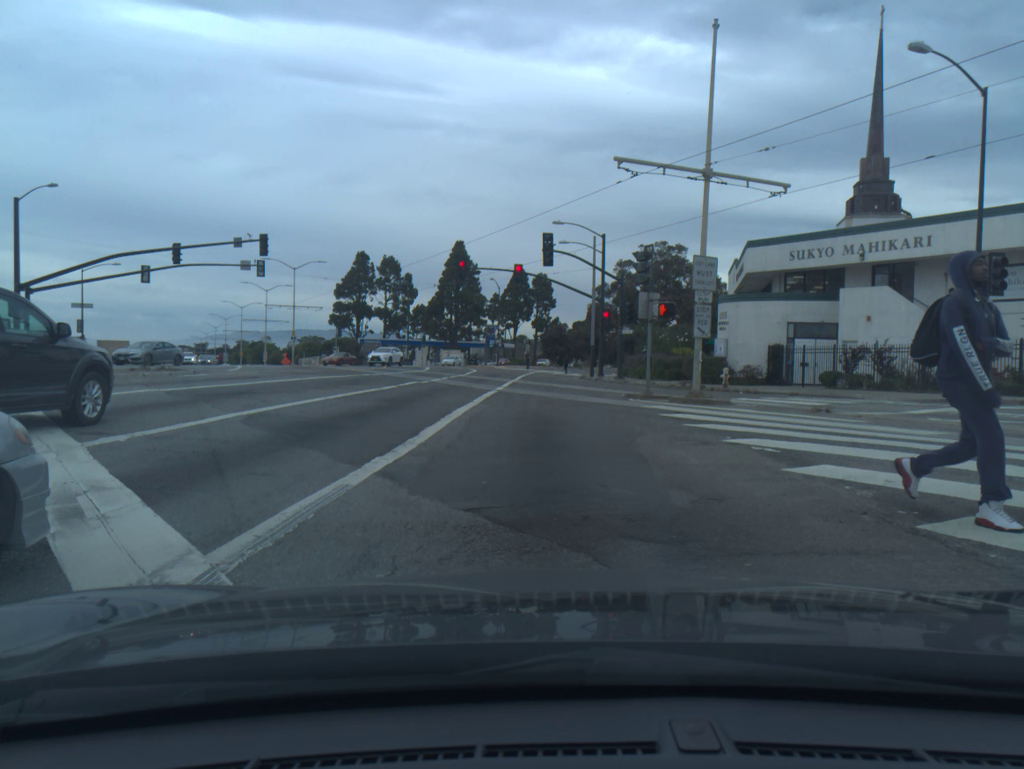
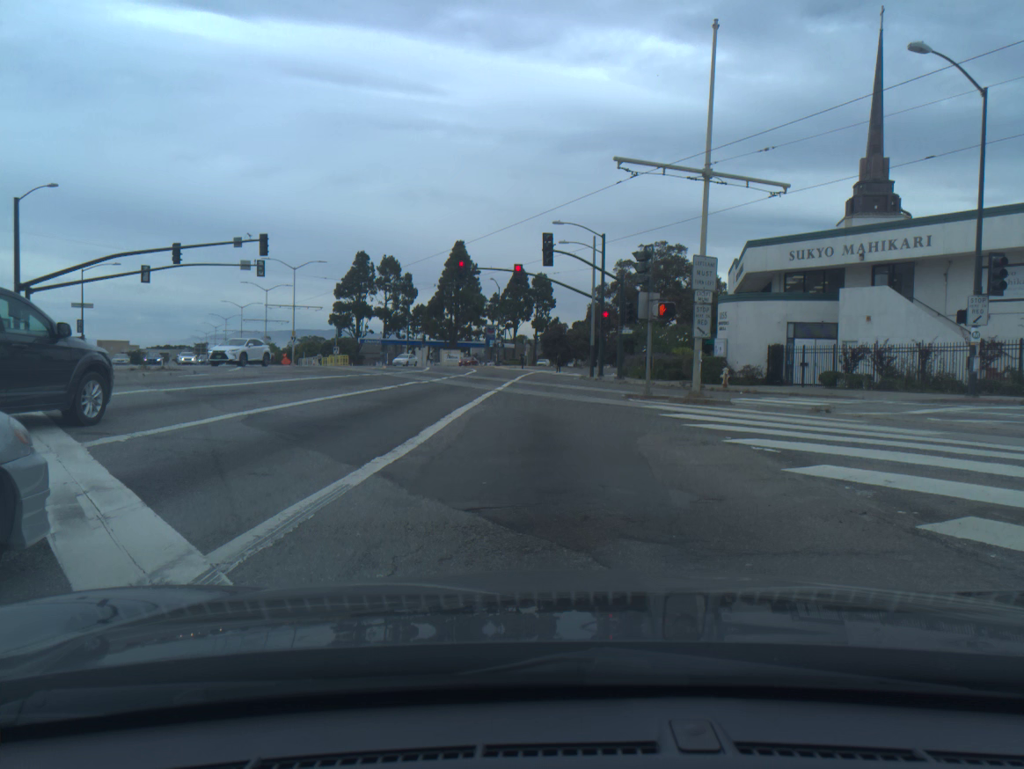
(0.0, 0.0) m; 0°
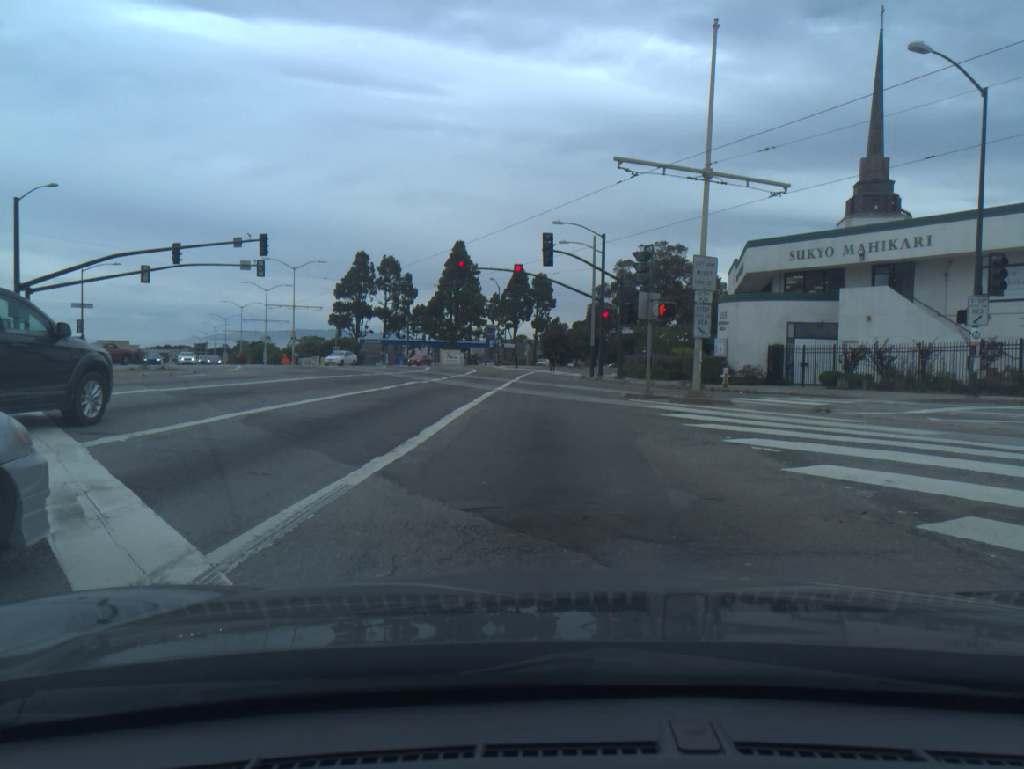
(0.0, 0.0) m; 0°
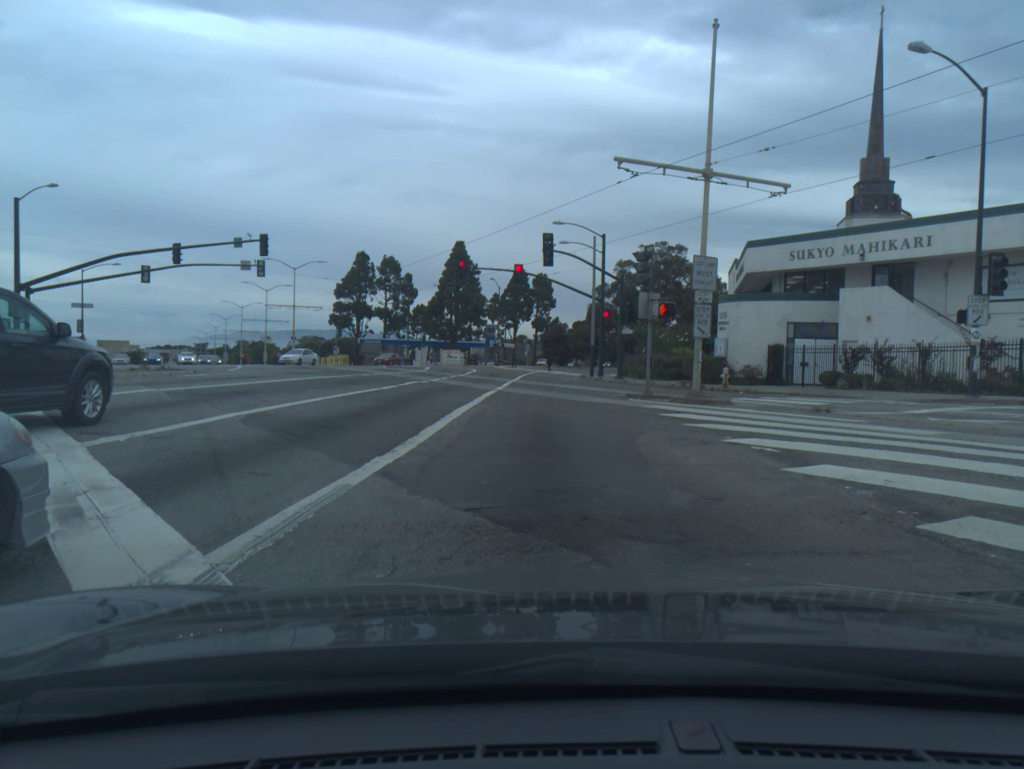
(0.0, 0.0) m; 0°
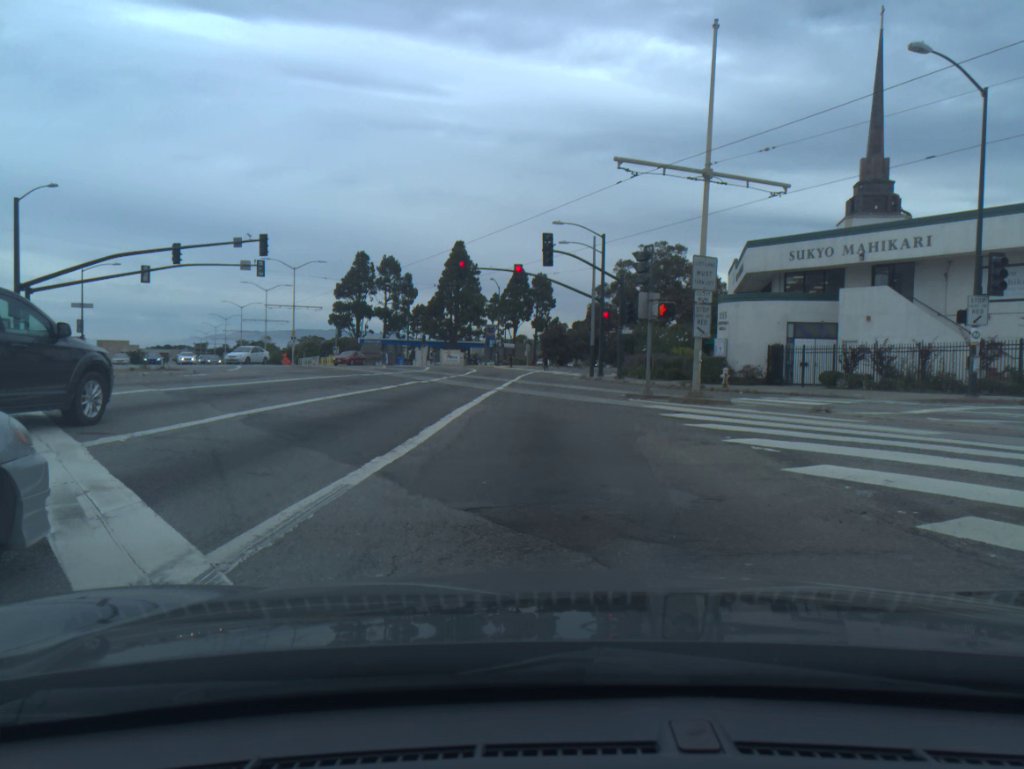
(0.0, 0.0) m; 0°
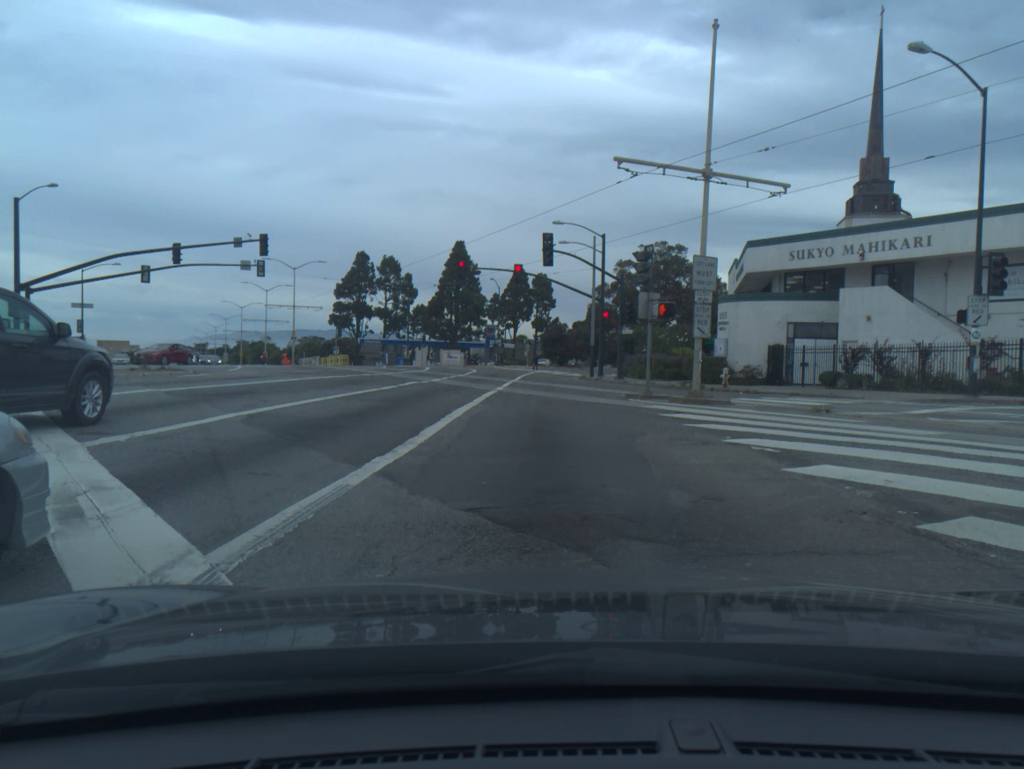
(0.0, 0.0) m; 0°
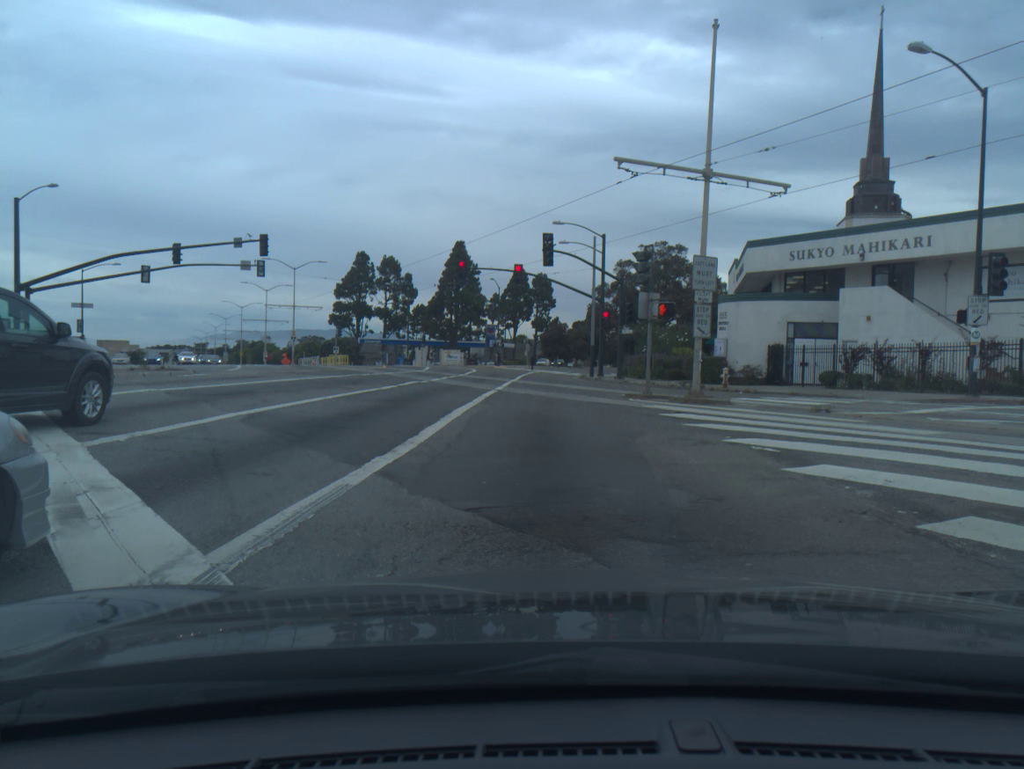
(0.0, 0.0) m; 0°
